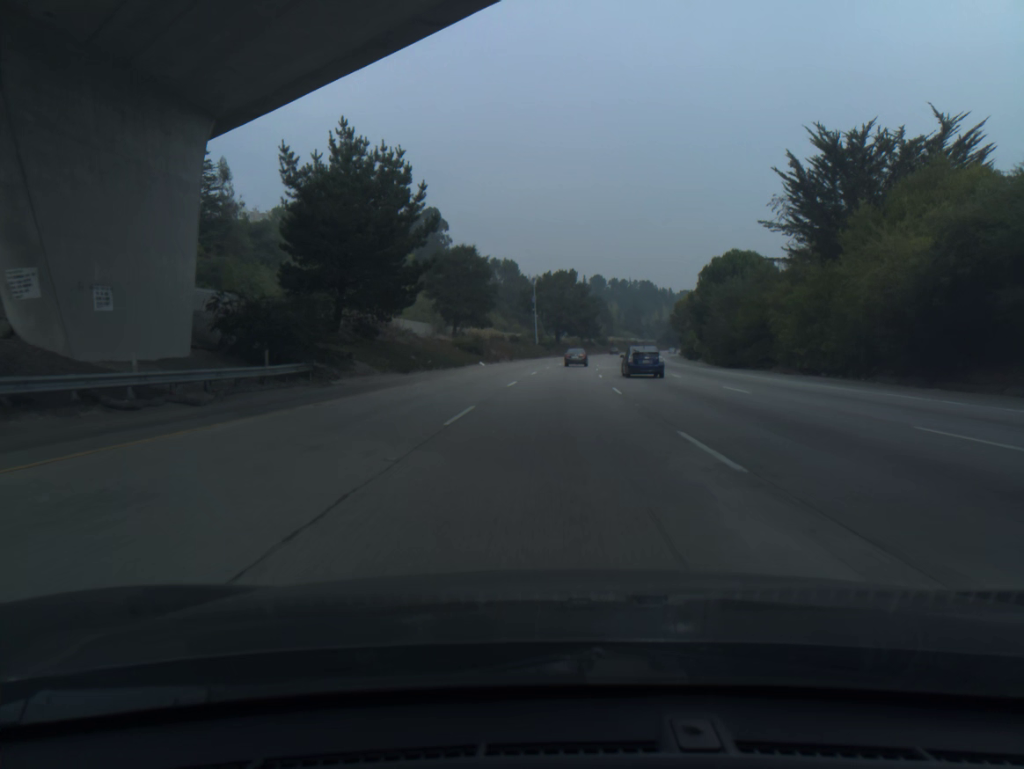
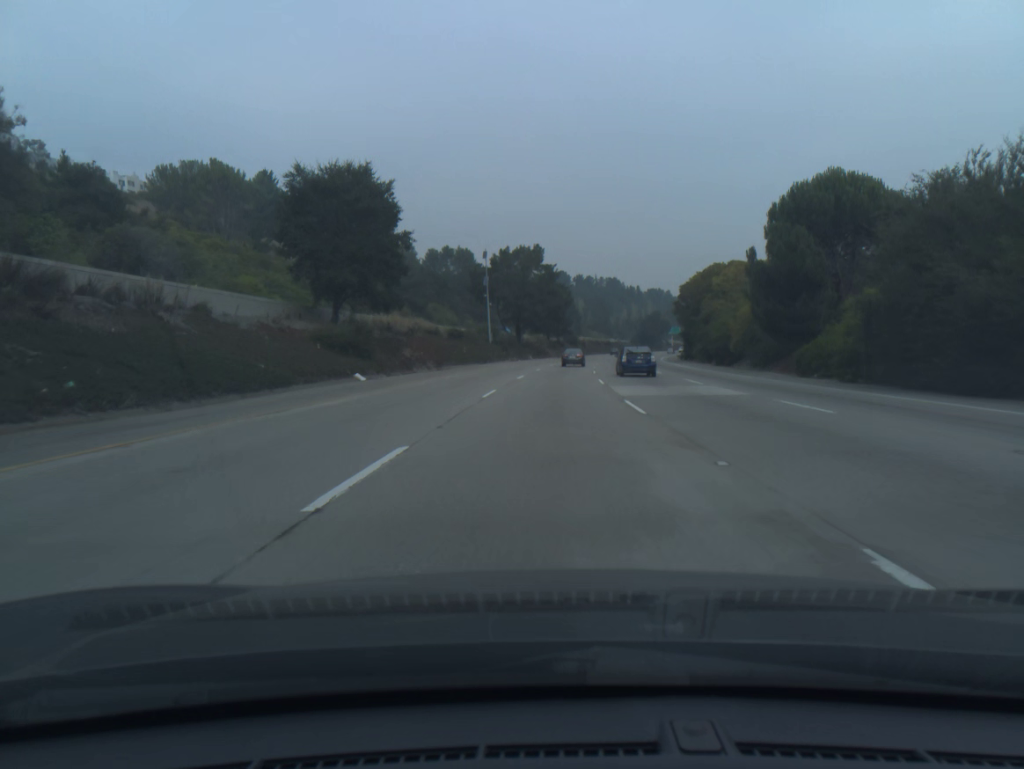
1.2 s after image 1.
(+0.9, +36.5) m; +3°
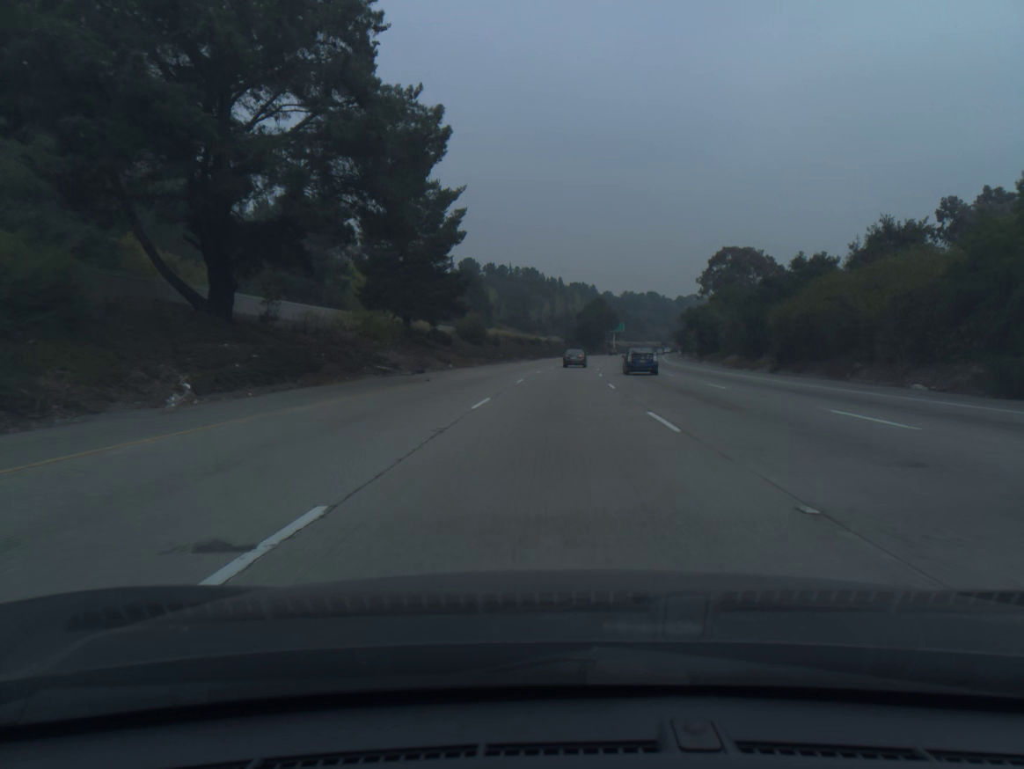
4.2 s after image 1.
(+4.9, +91.1) m; +6°
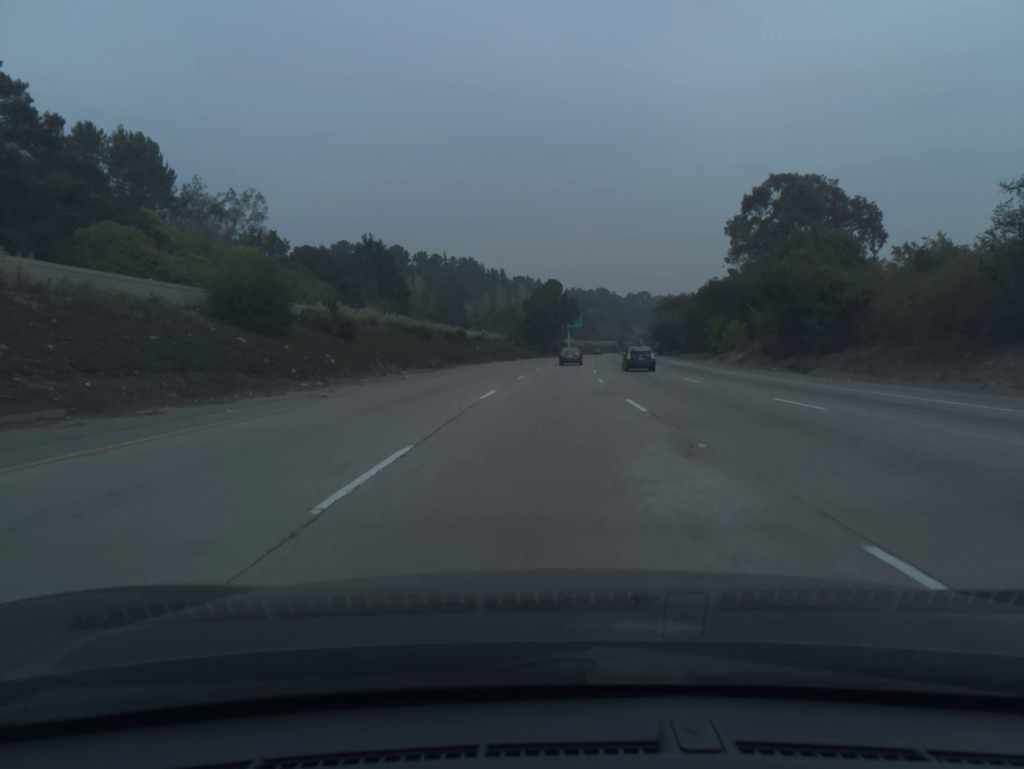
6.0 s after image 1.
(+2.0, +54.8) m; +4°
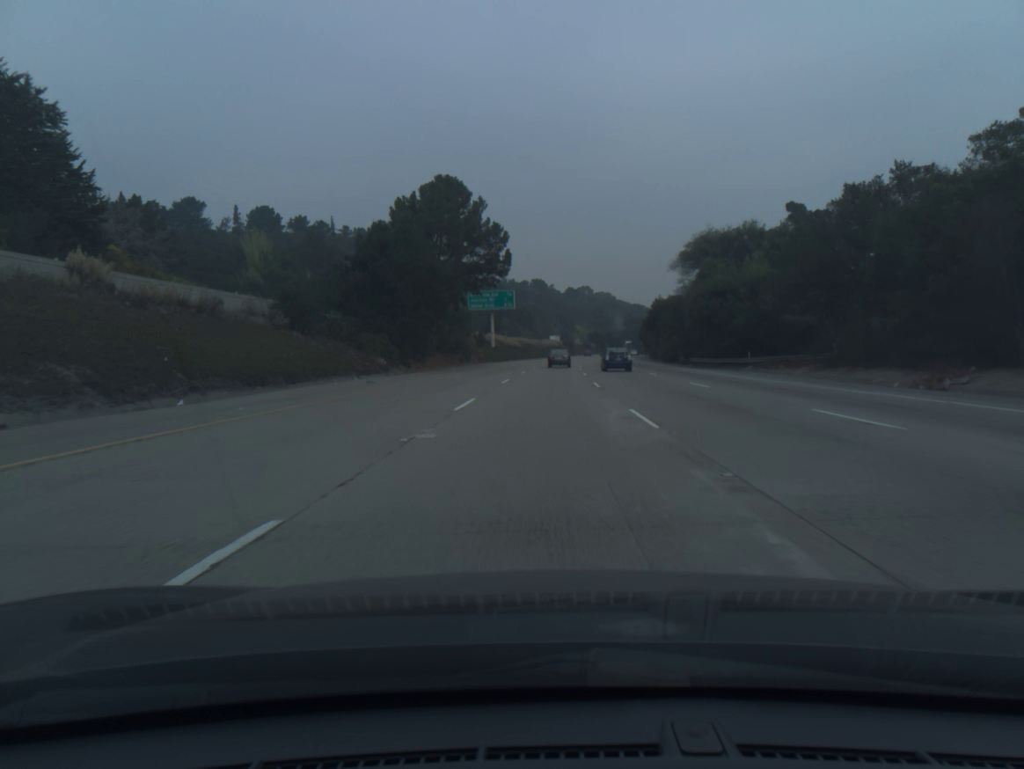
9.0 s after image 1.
(+4.5, +91.3) m; +5°
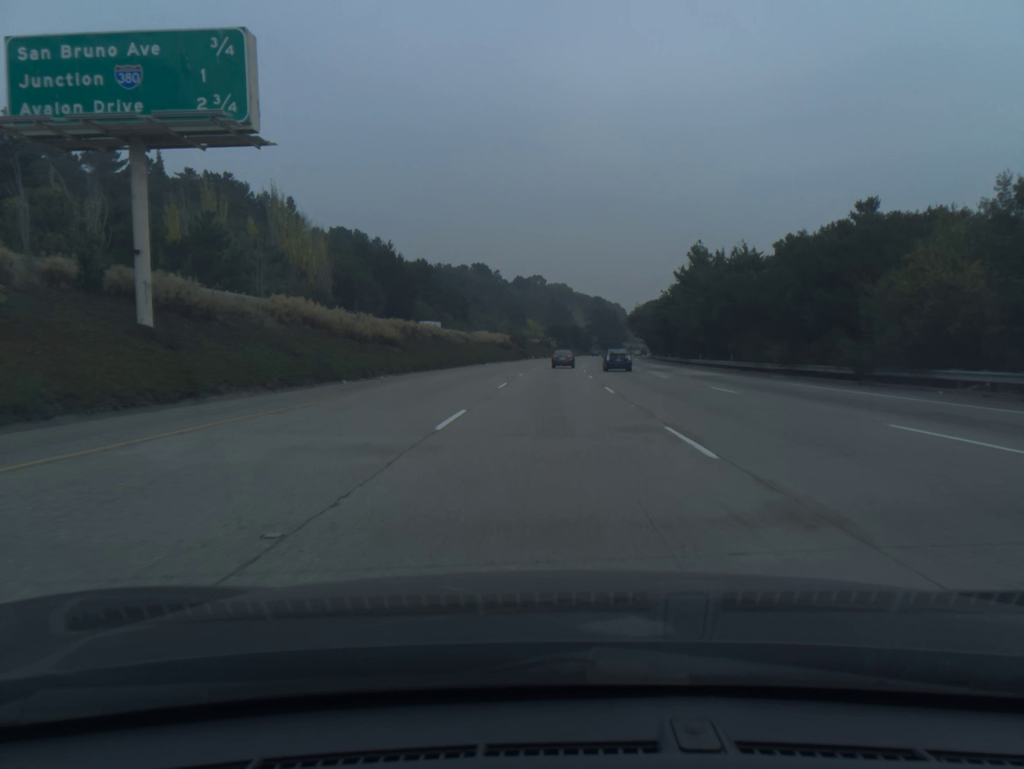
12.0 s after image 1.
(+2.7, +91.6) m; +4°
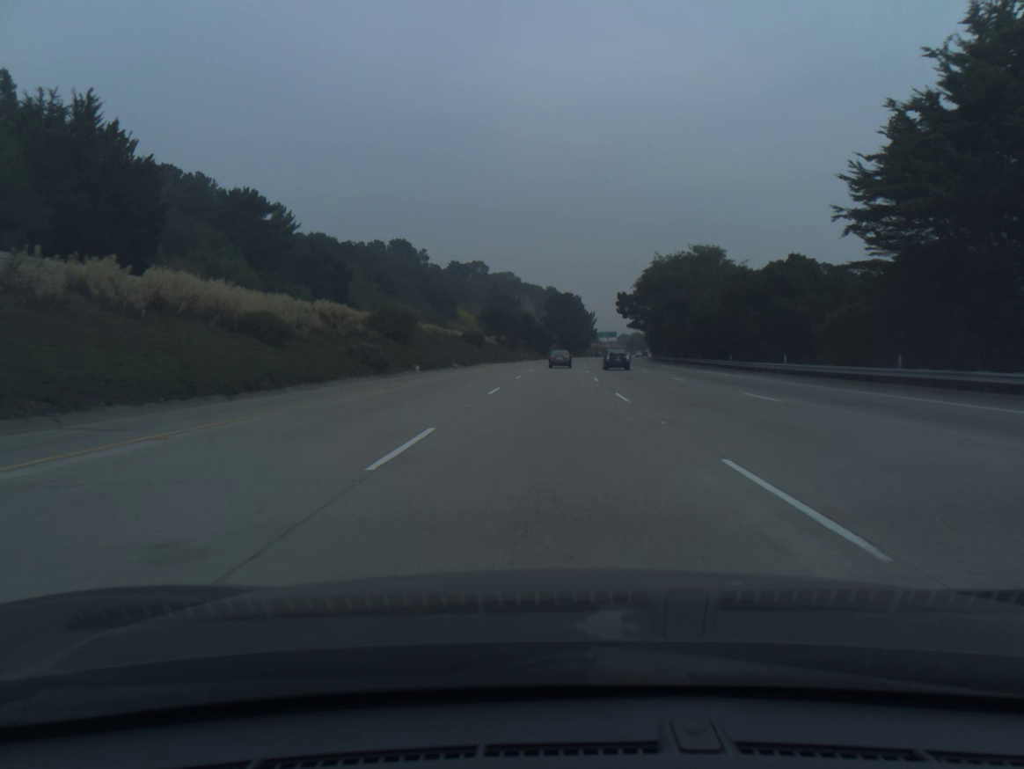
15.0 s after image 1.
(+3.0, +91.7) m; +4°
